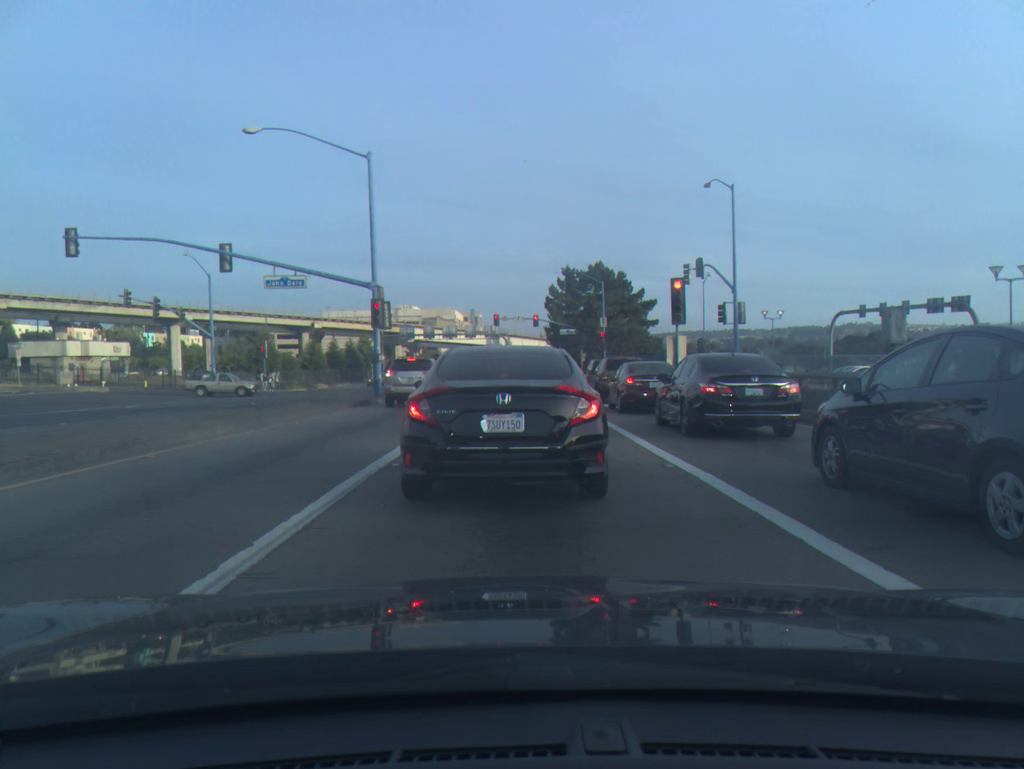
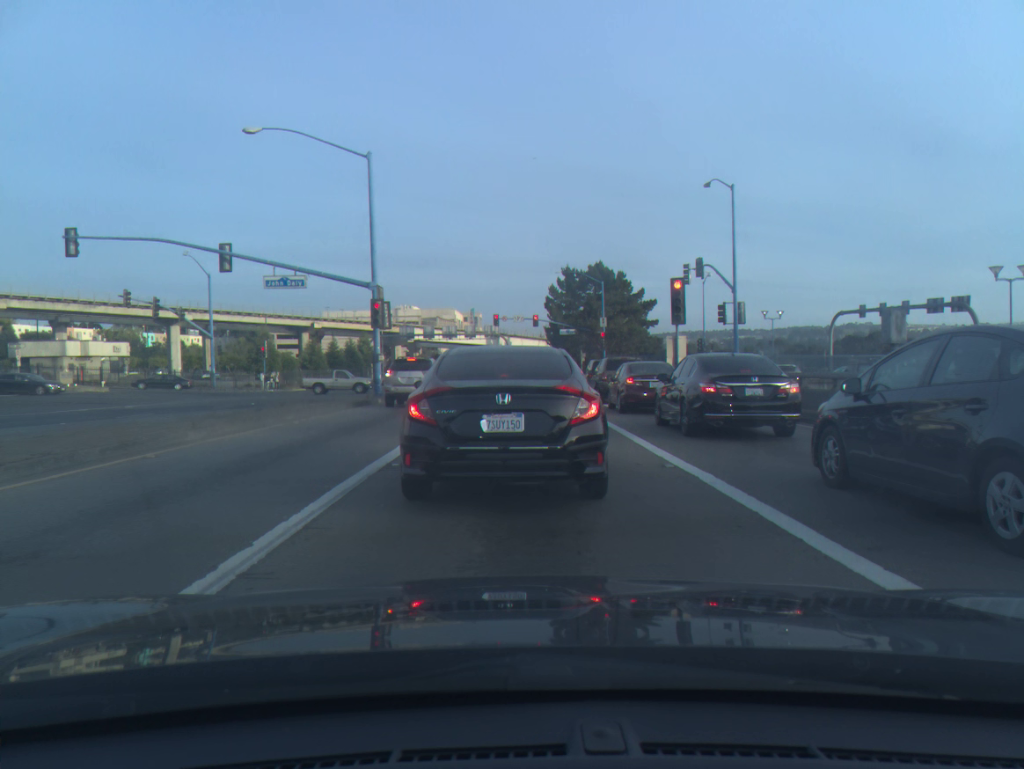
(0.0, 0.0) m; 0°
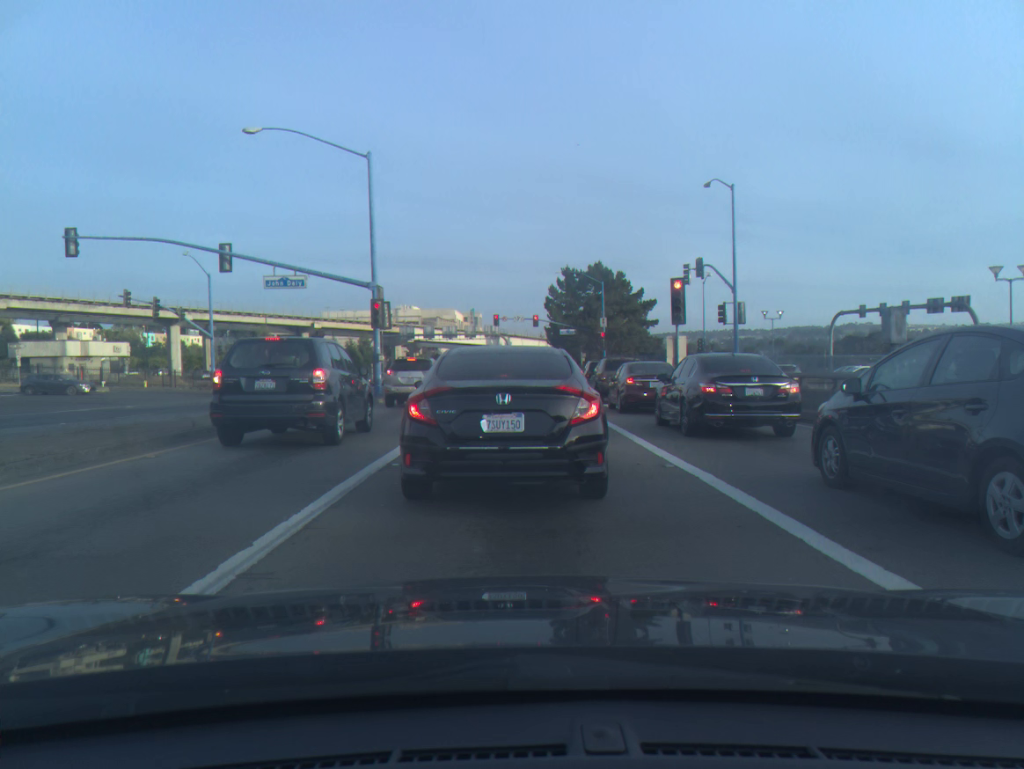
(0.0, 0.0) m; 0°
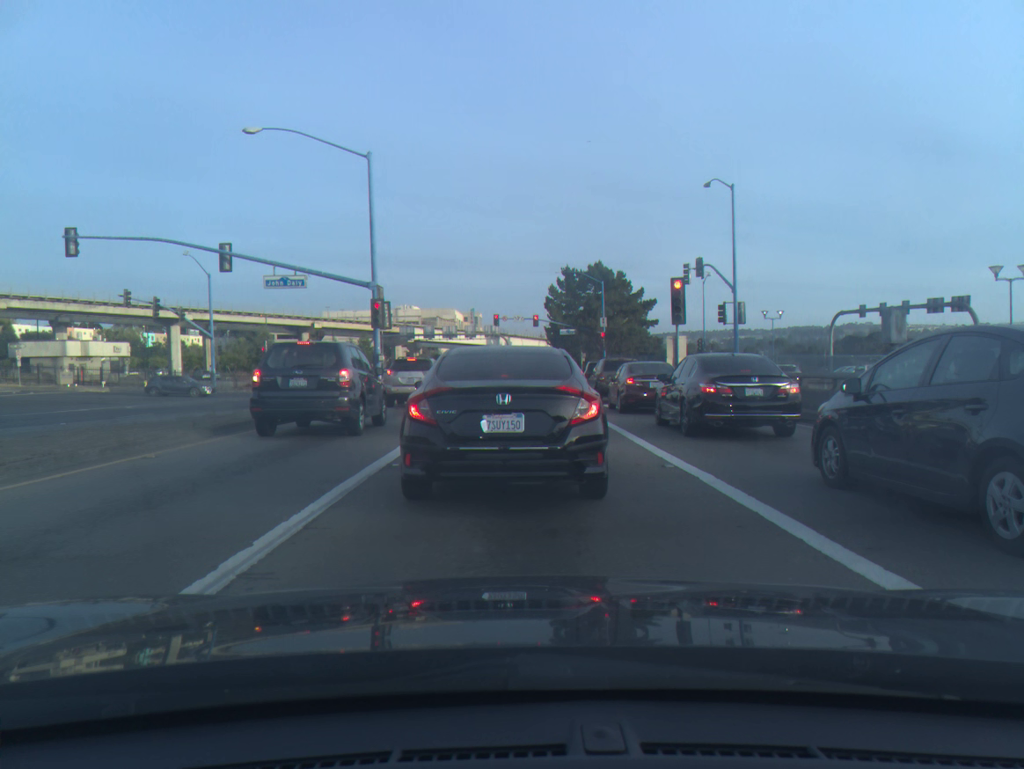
(0.0, 0.0) m; 0°
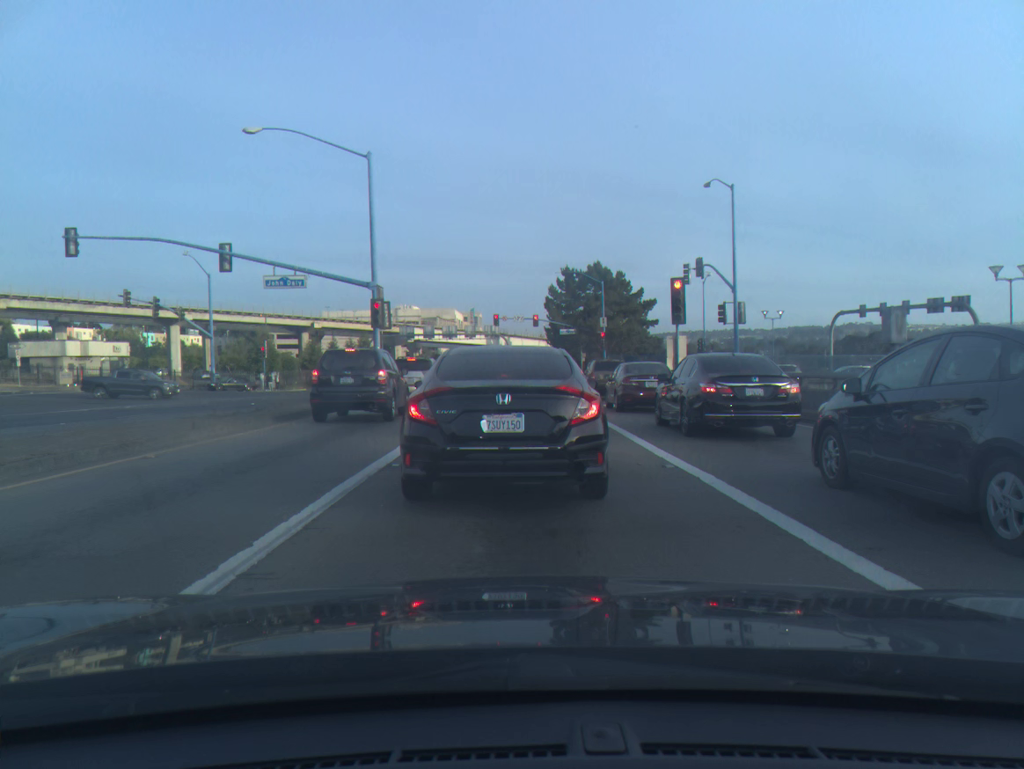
(0.0, 0.0) m; 0°
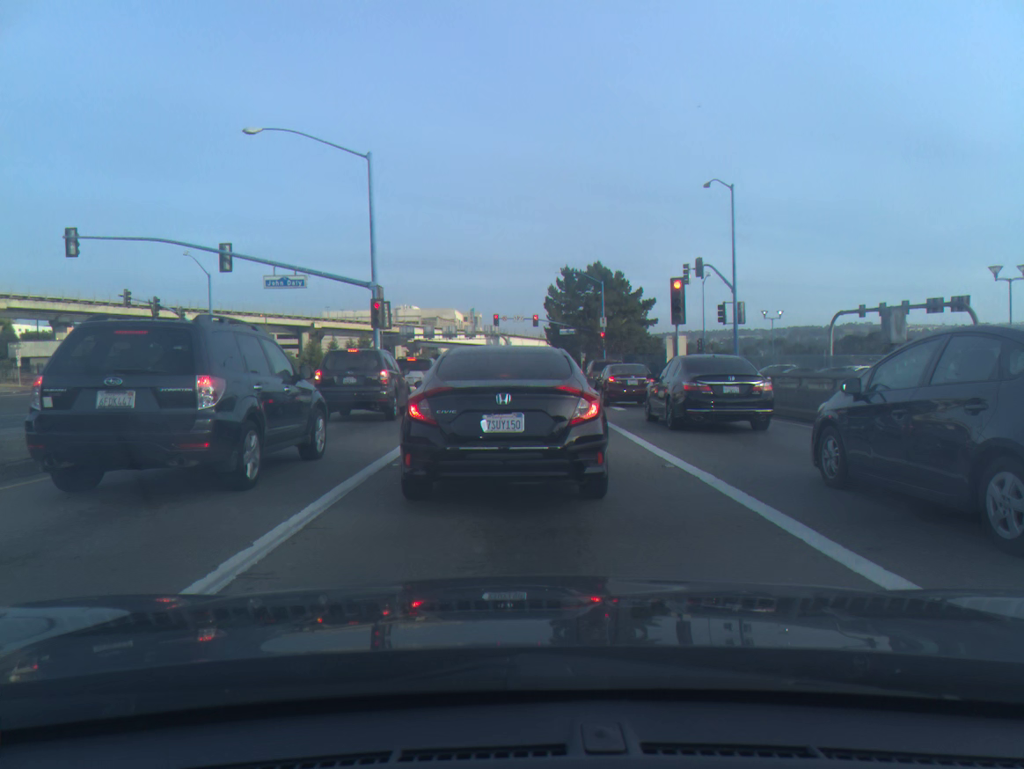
(0.0, 0.0) m; 0°
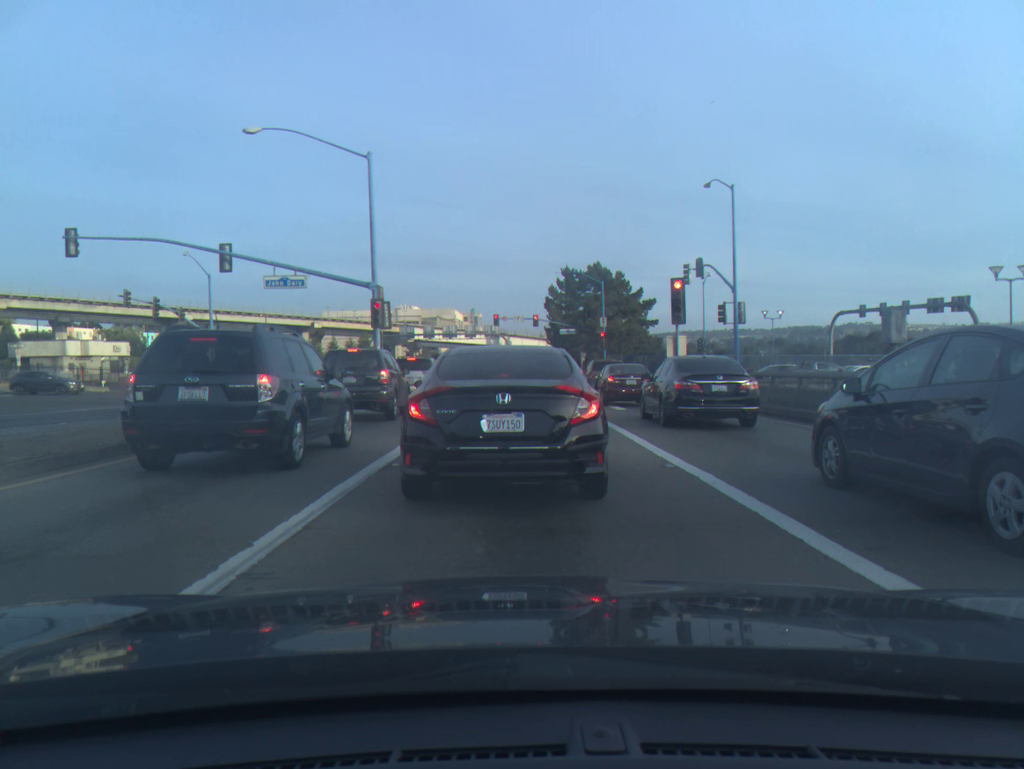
(0.0, 0.0) m; 0°
